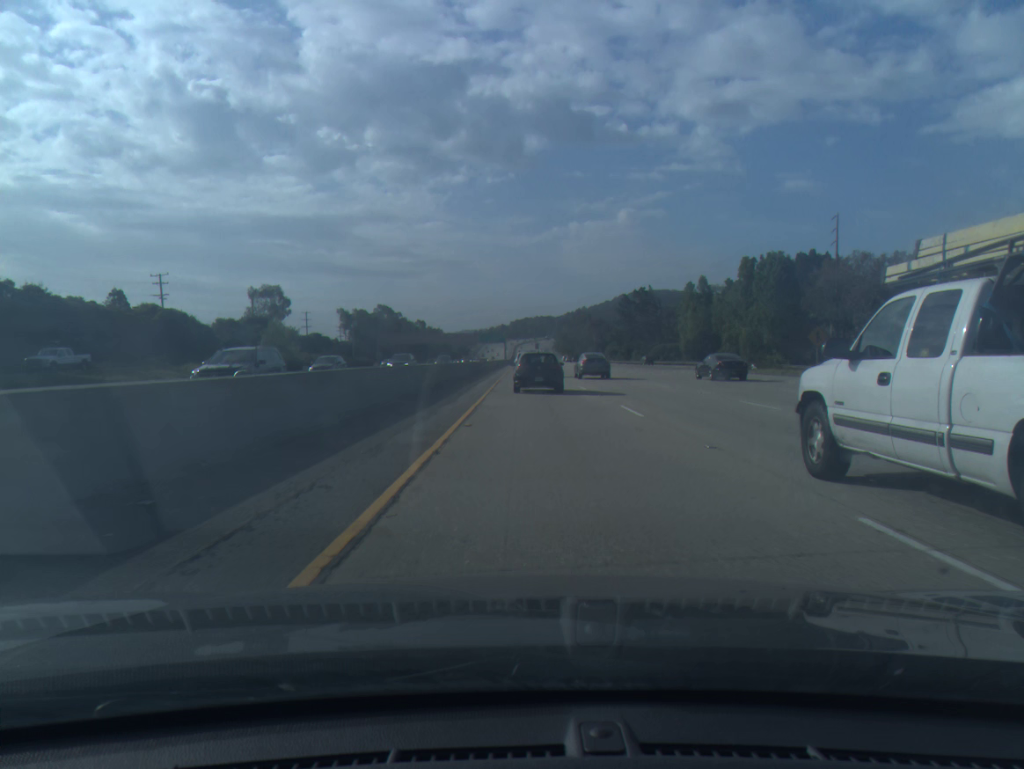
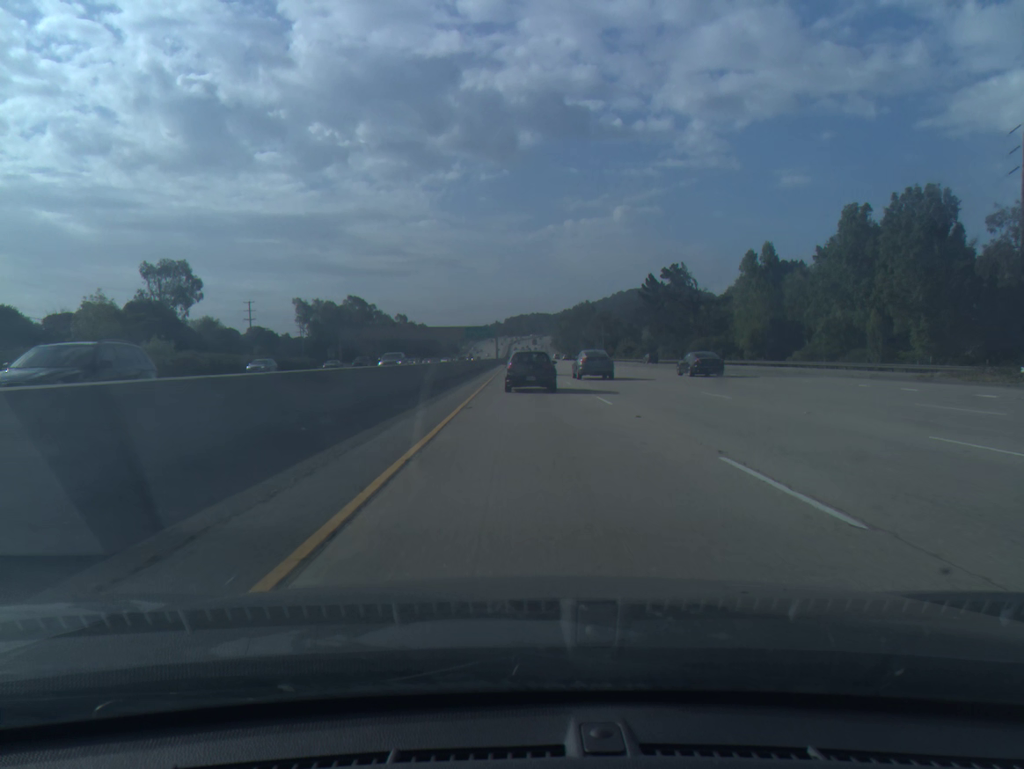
(+0.1, +39.4) m; 0°
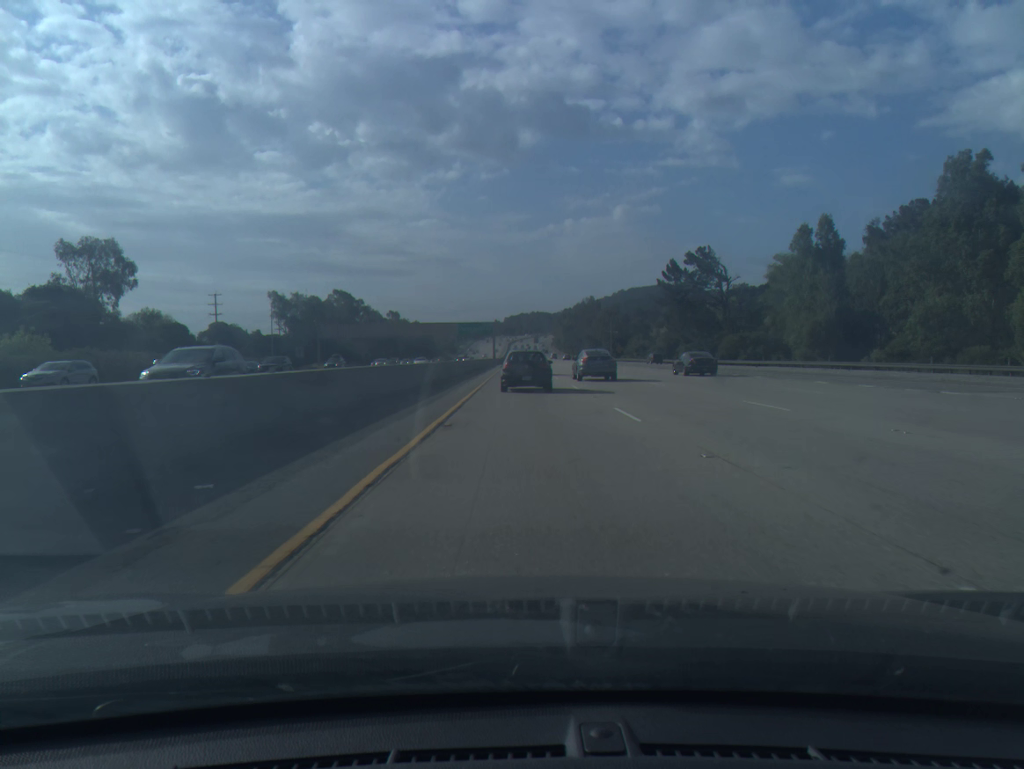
(0.0, +19.5) m; 0°
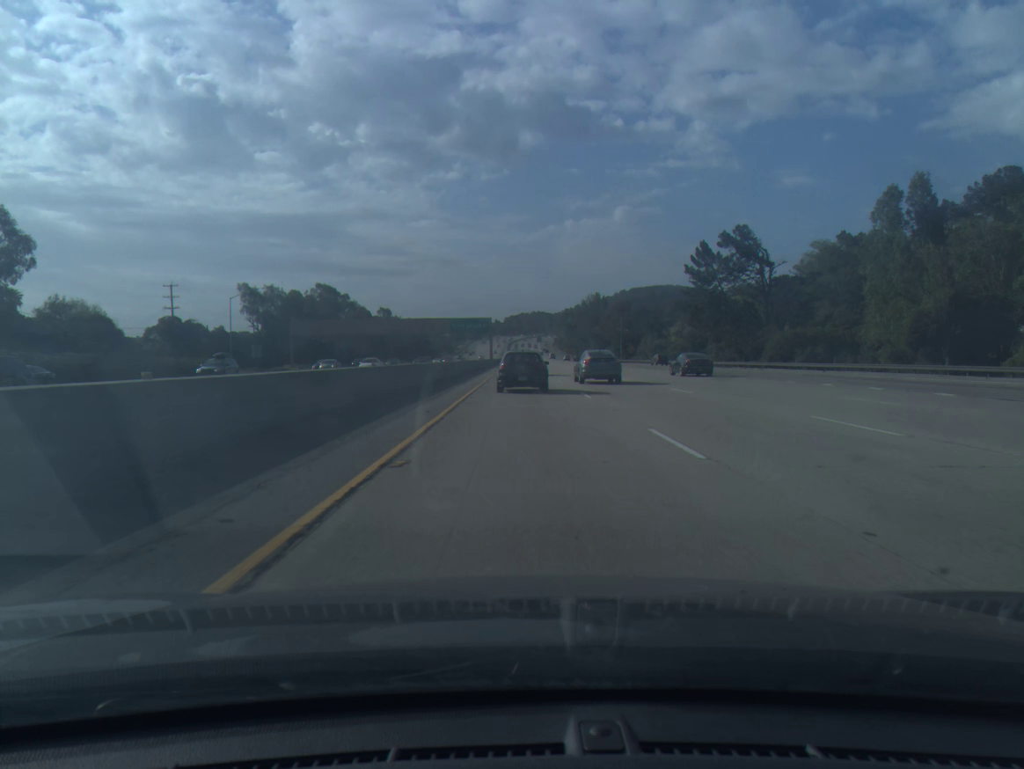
(0.0, +19.4) m; 0°
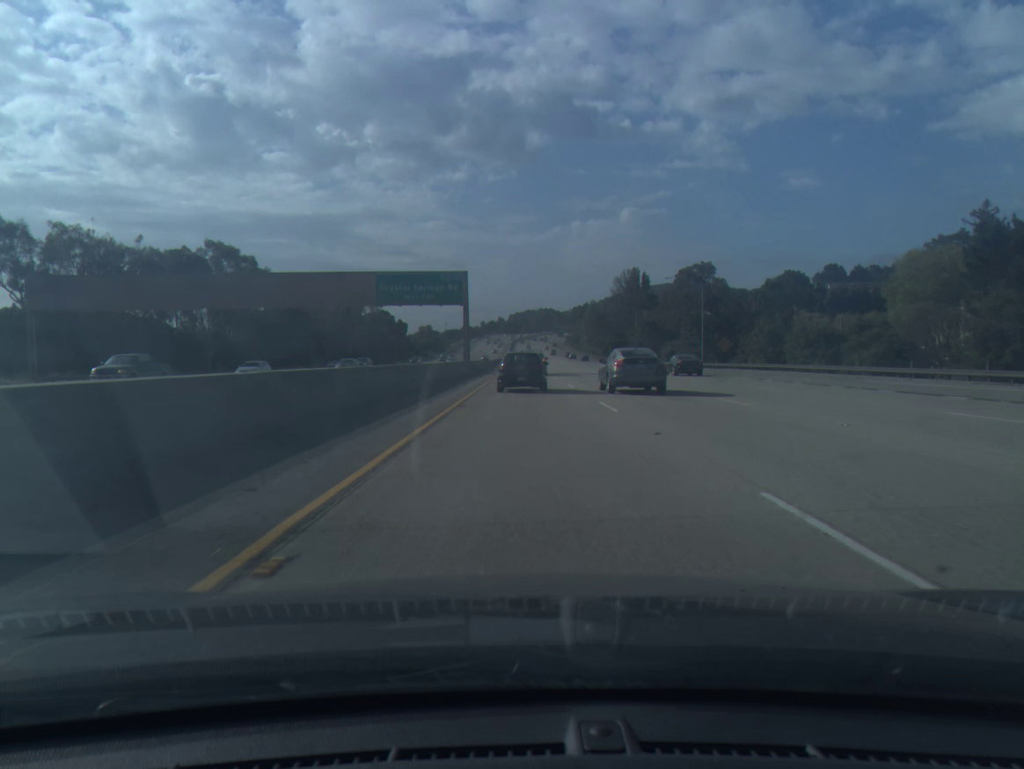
(-0.3, +77.4) m; 0°
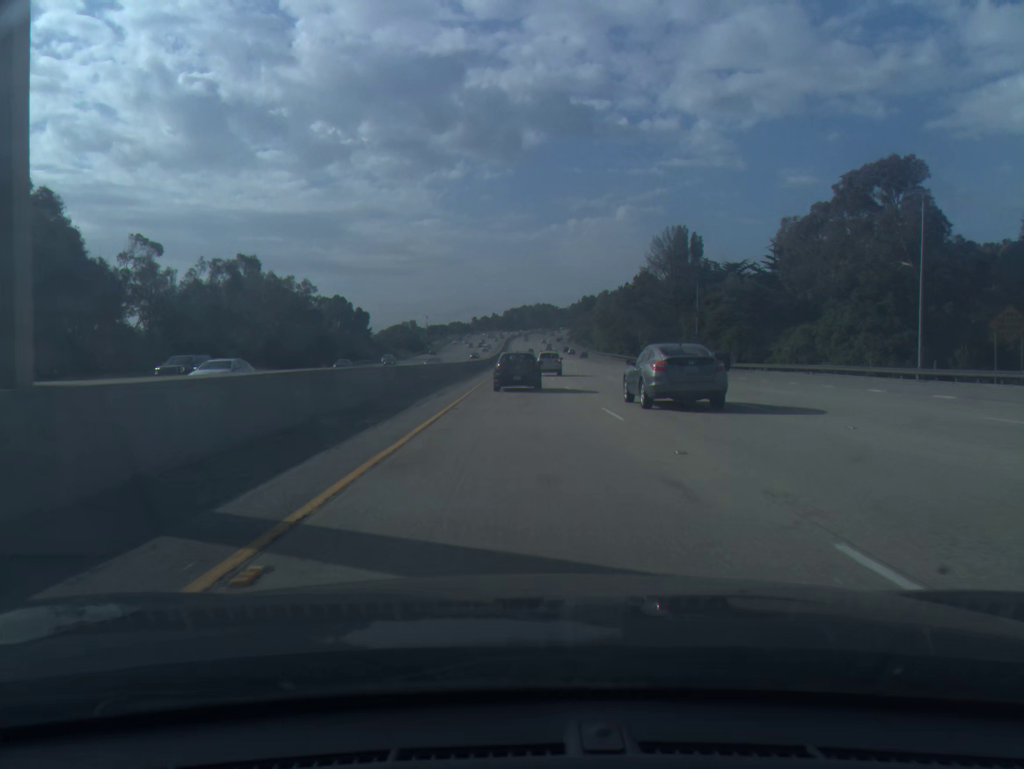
(+0.2, +58.7) m; 0°
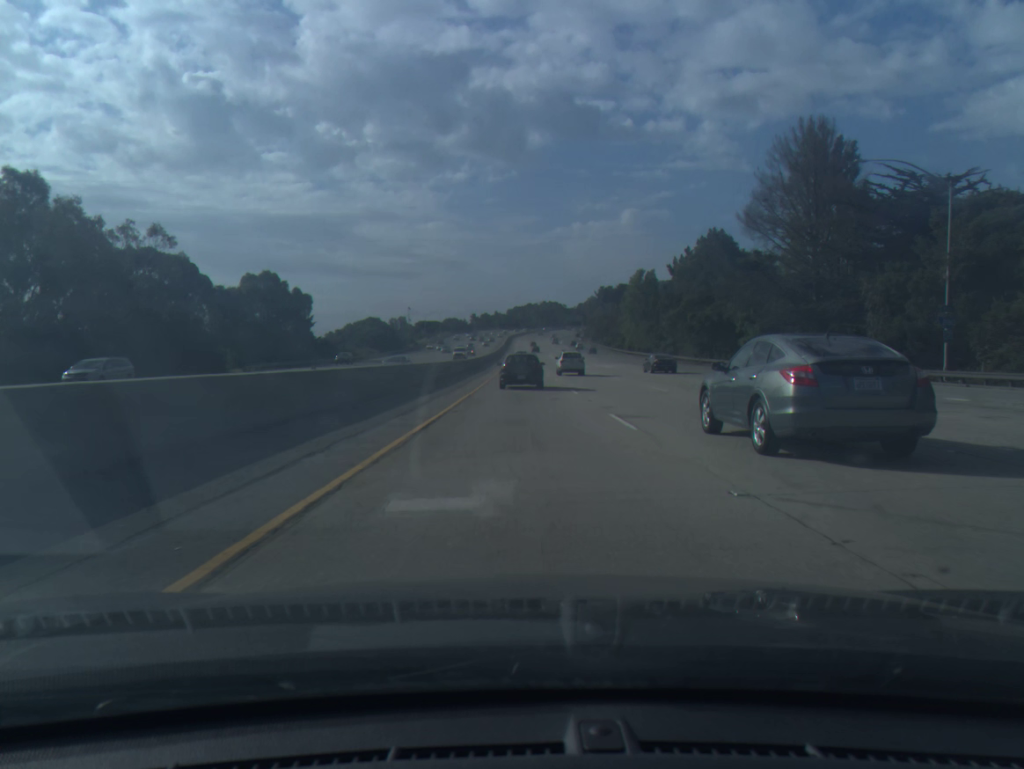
(-0.1, +59.4) m; 0°
